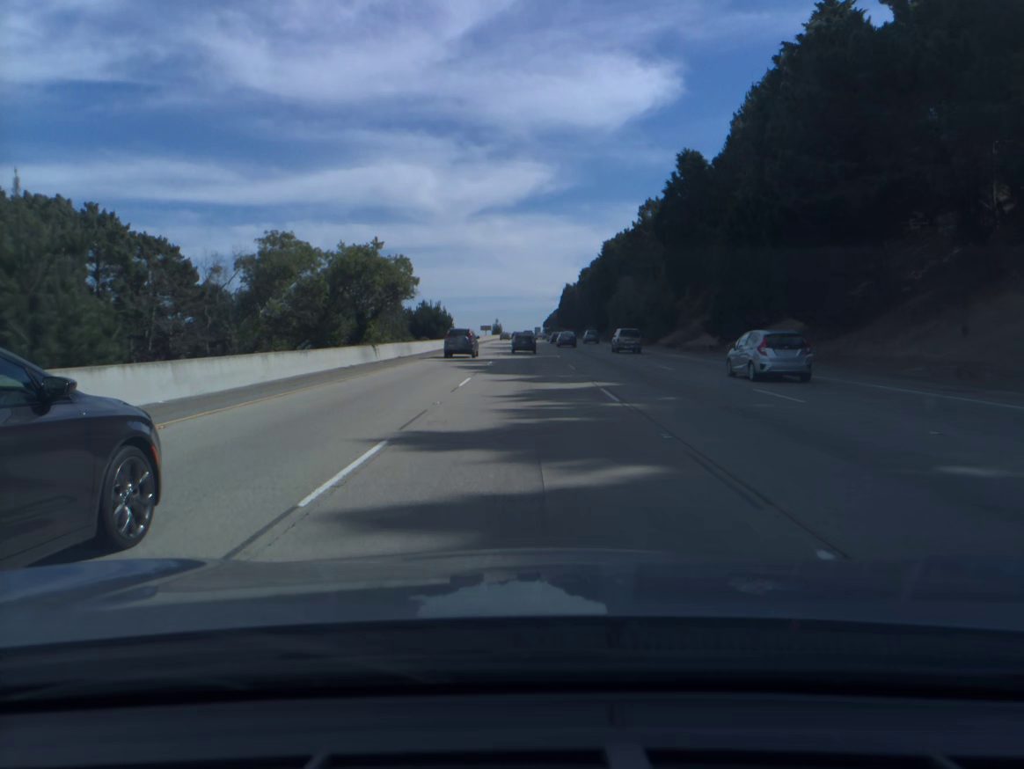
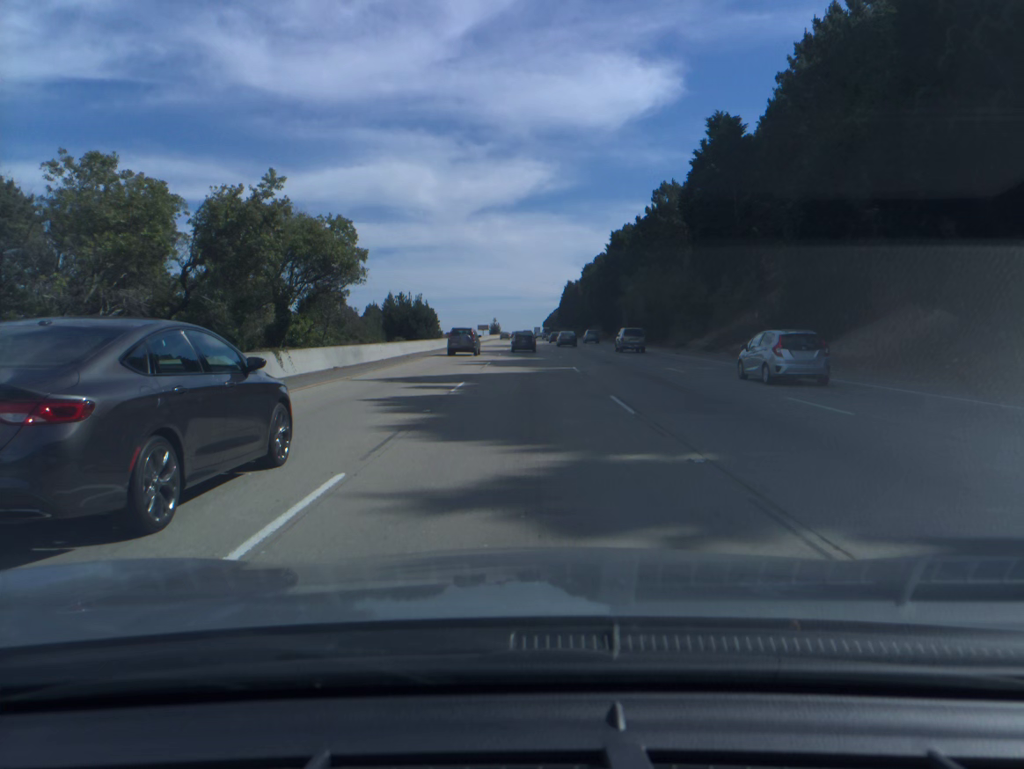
(0.0, +16.9) m; 0°
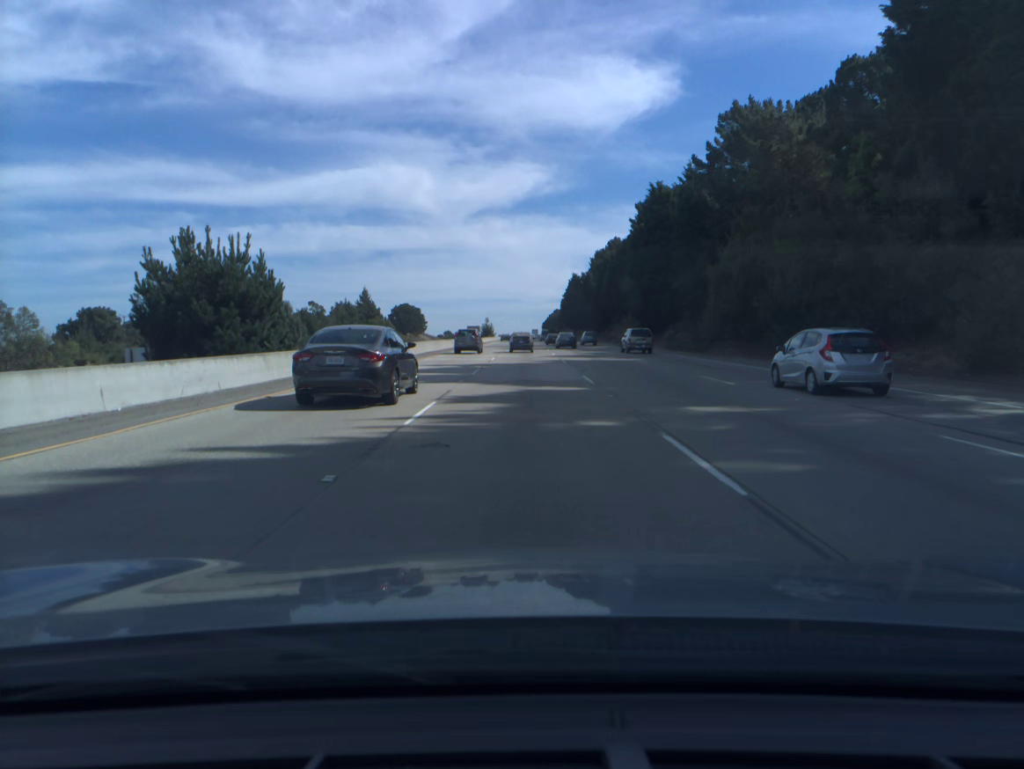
(+0.1, +50.7) m; 0°
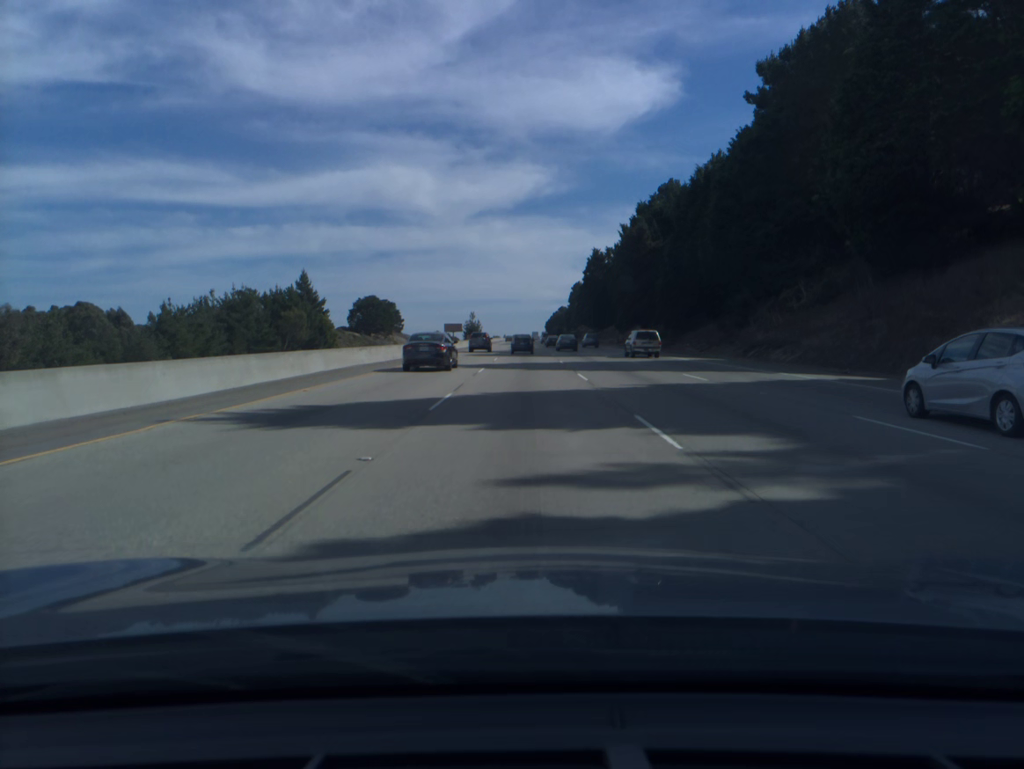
(-0.1, +85.0) m; 0°
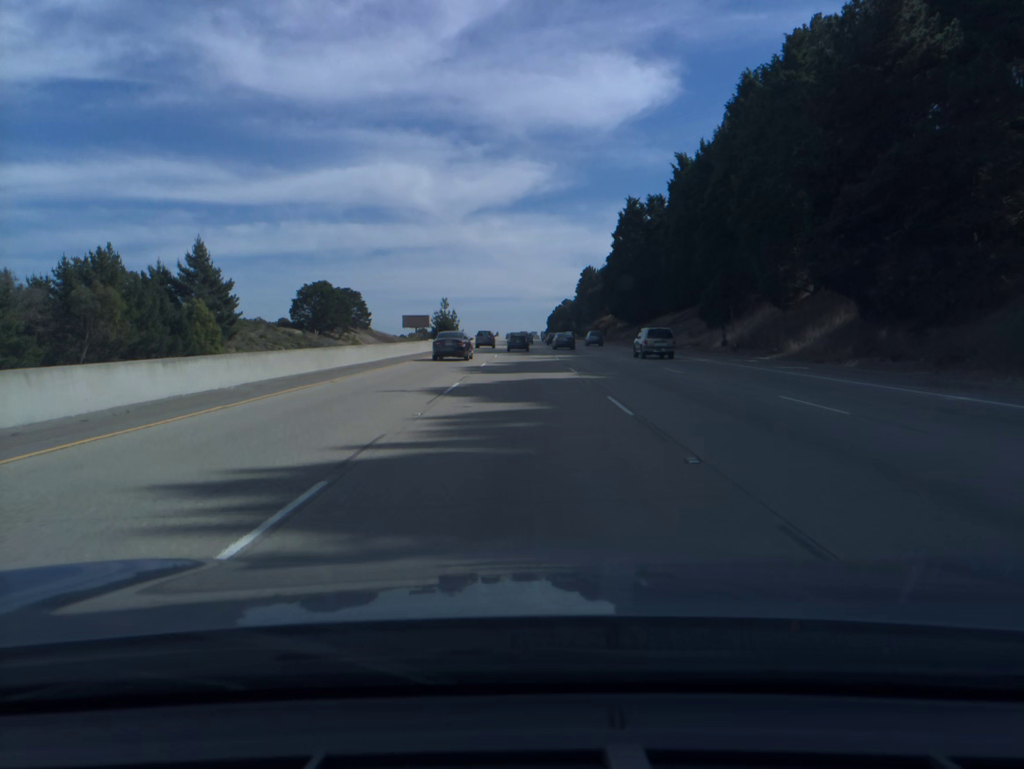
(0.0, +69.6) m; 0°
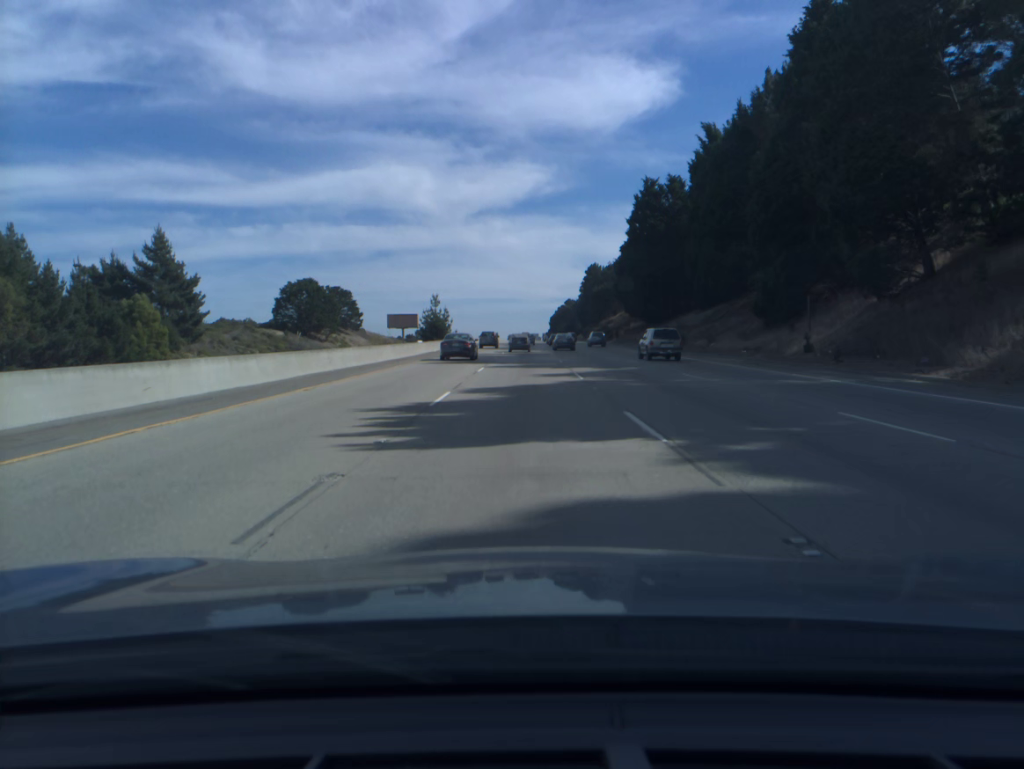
(0.0, +17.6) m; 0°
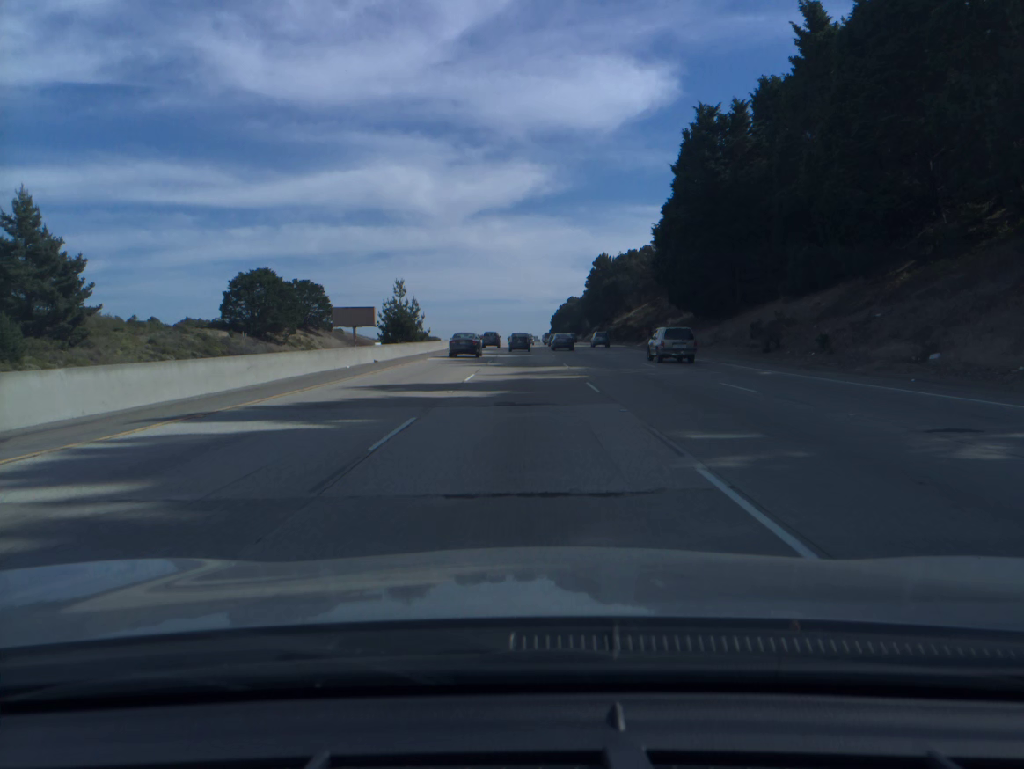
(0.0, +35.3) m; 0°
